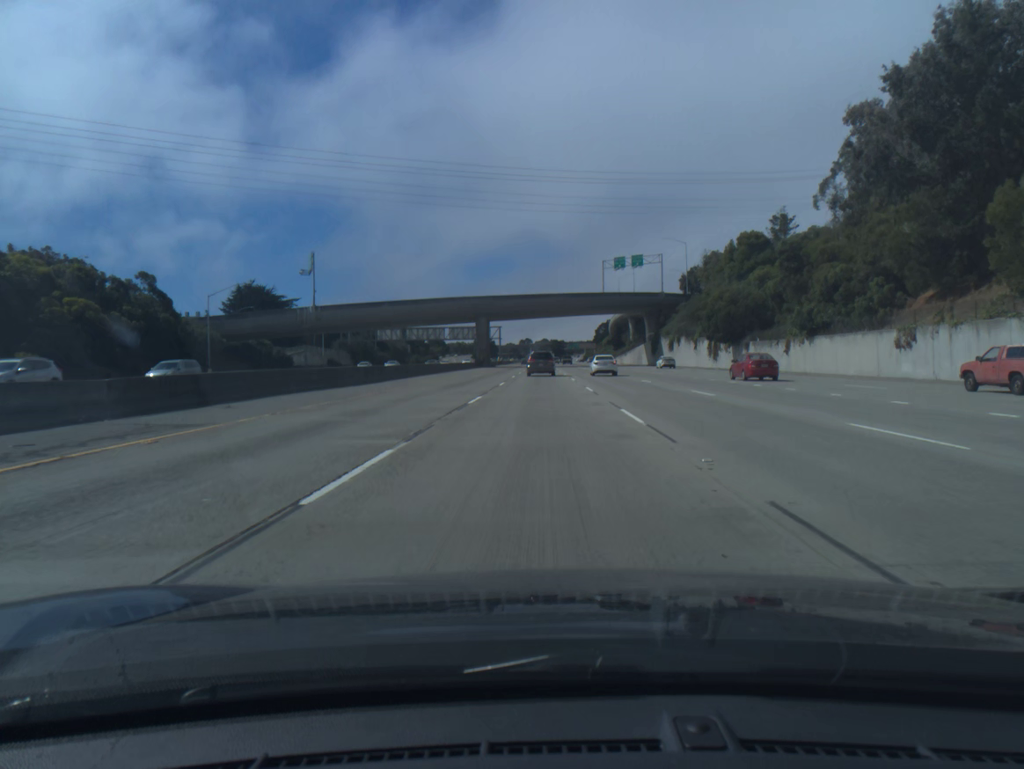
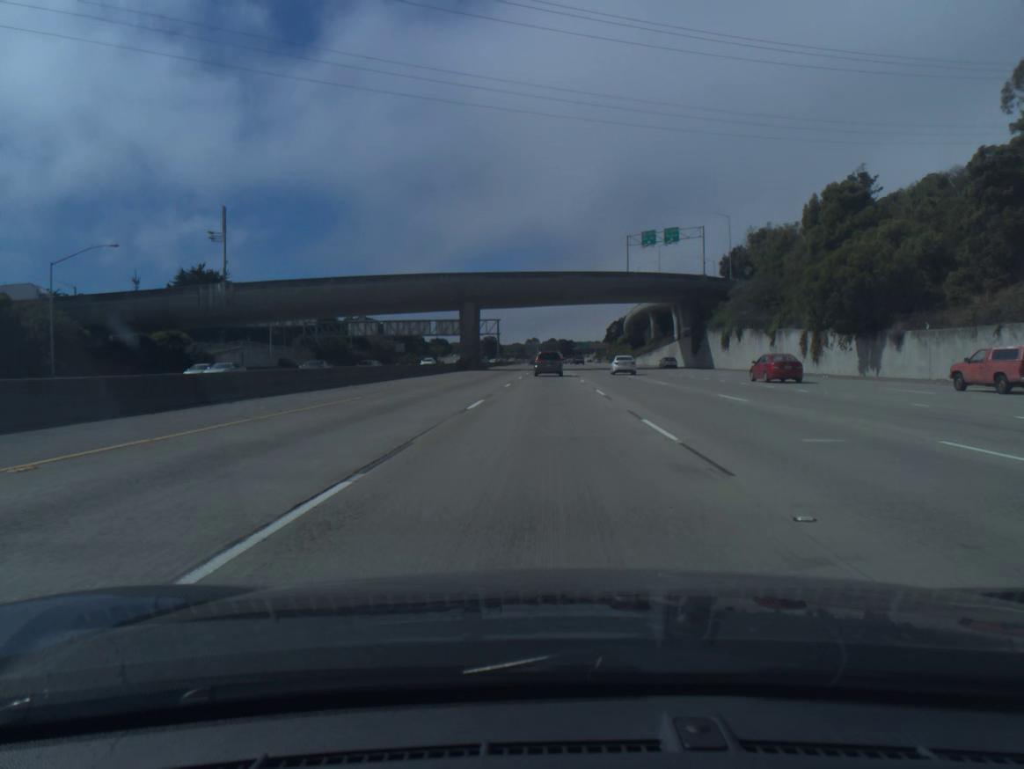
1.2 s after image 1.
(-0.2, +31.9) m; -1°
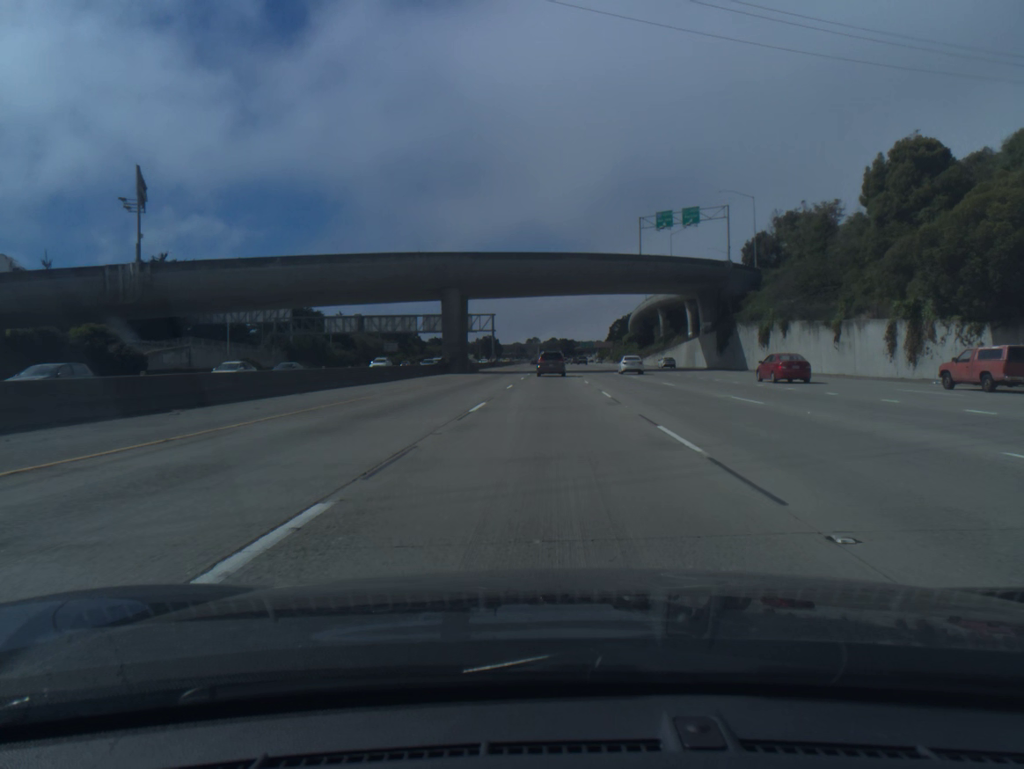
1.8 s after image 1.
(0.0, +15.8) m; 0°
